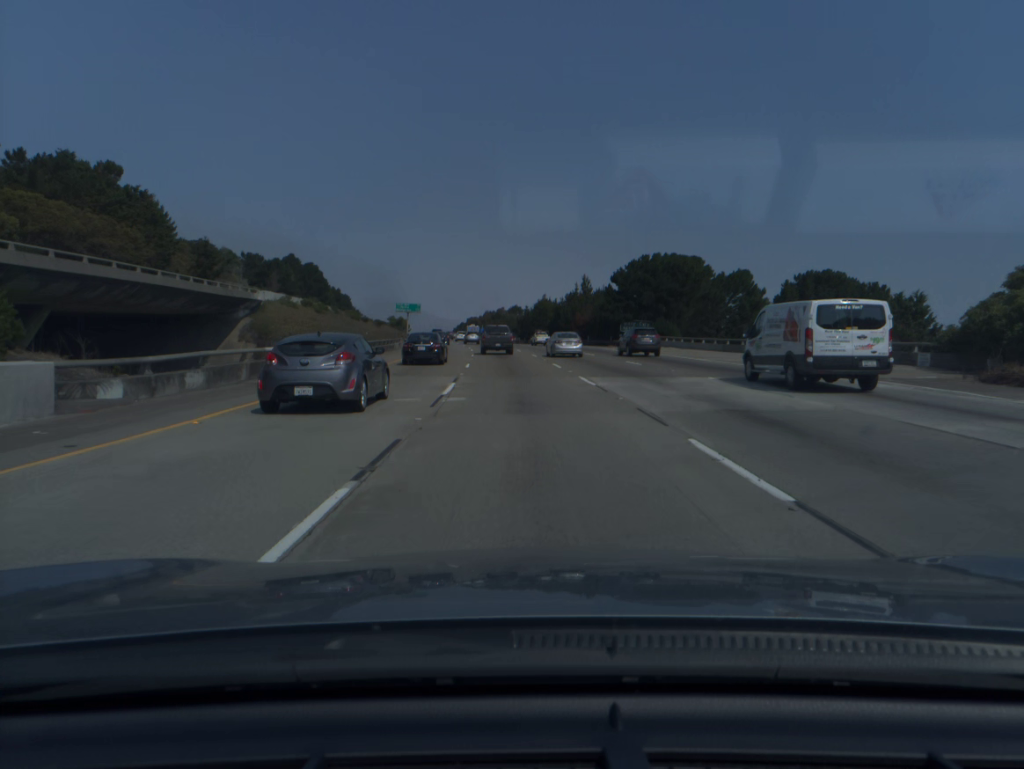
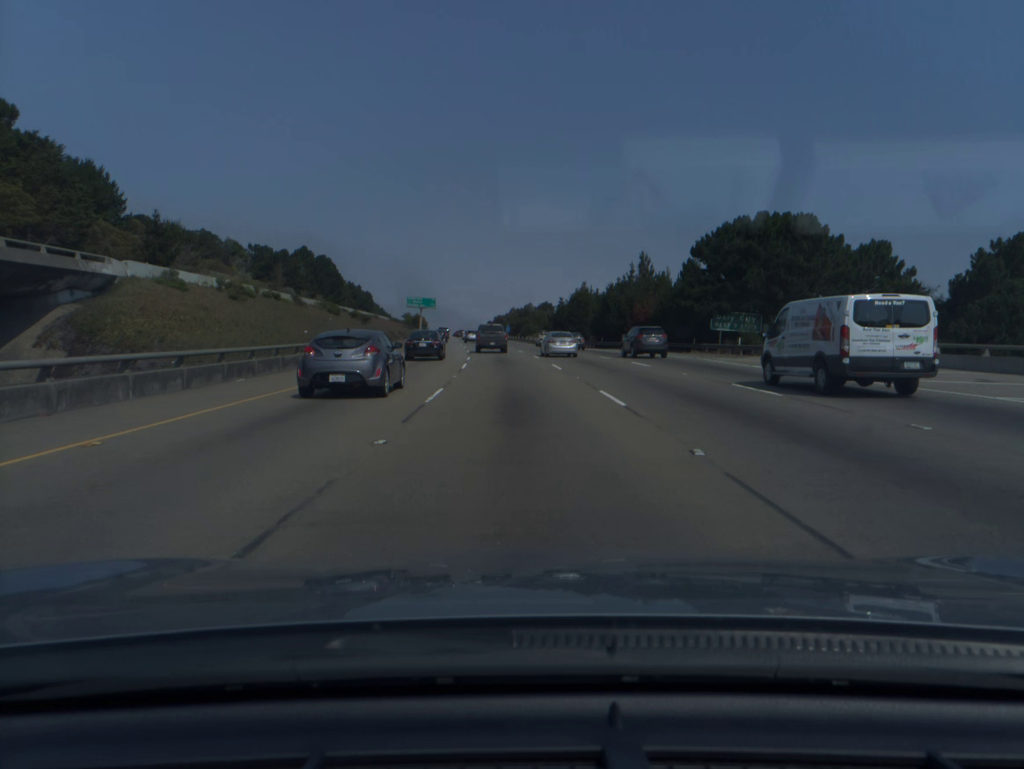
(-0.6, +31.4) m; -2°
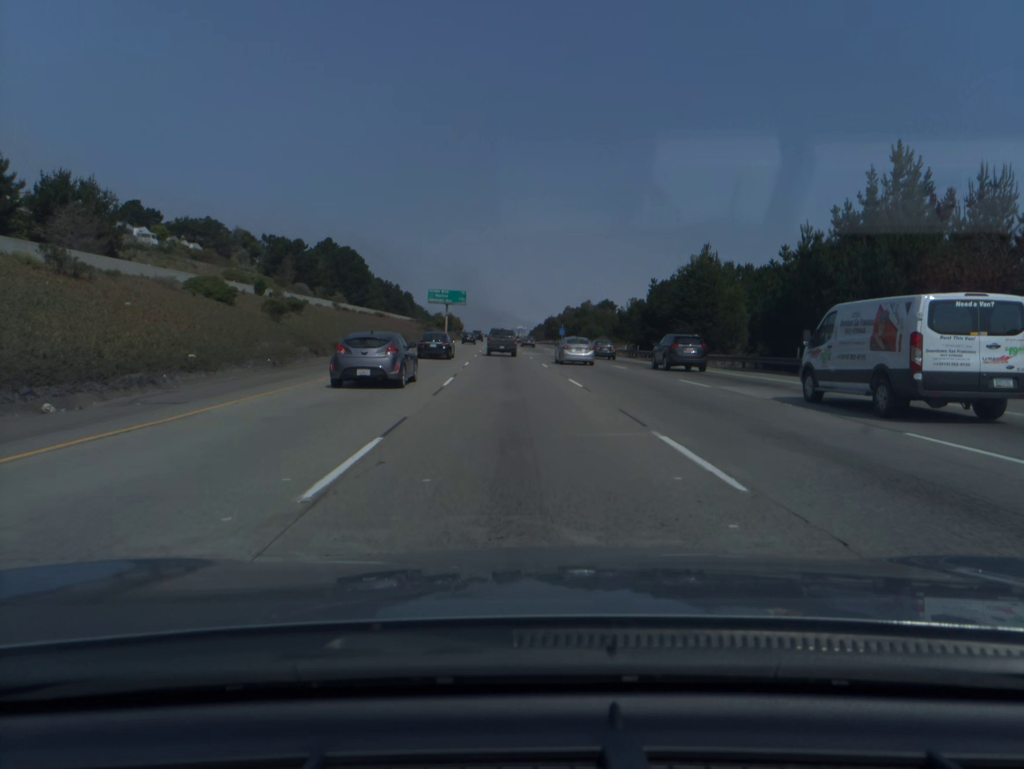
(-1.5, +47.5) m; -4°
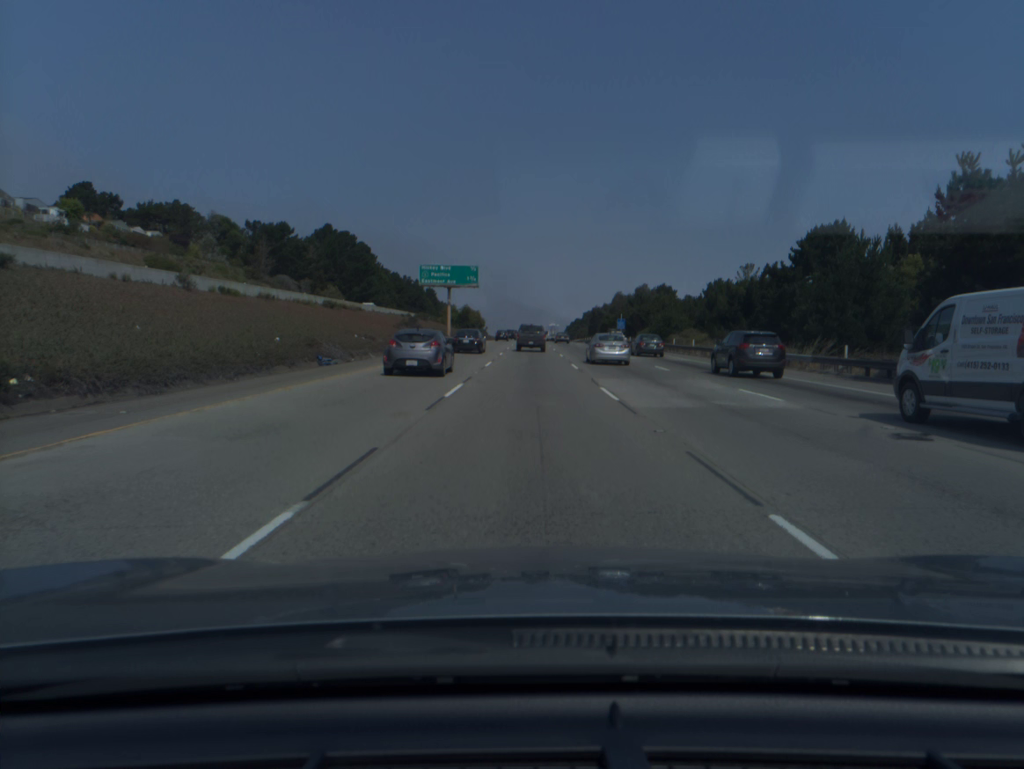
(-1.3, +48.1) m; -3°
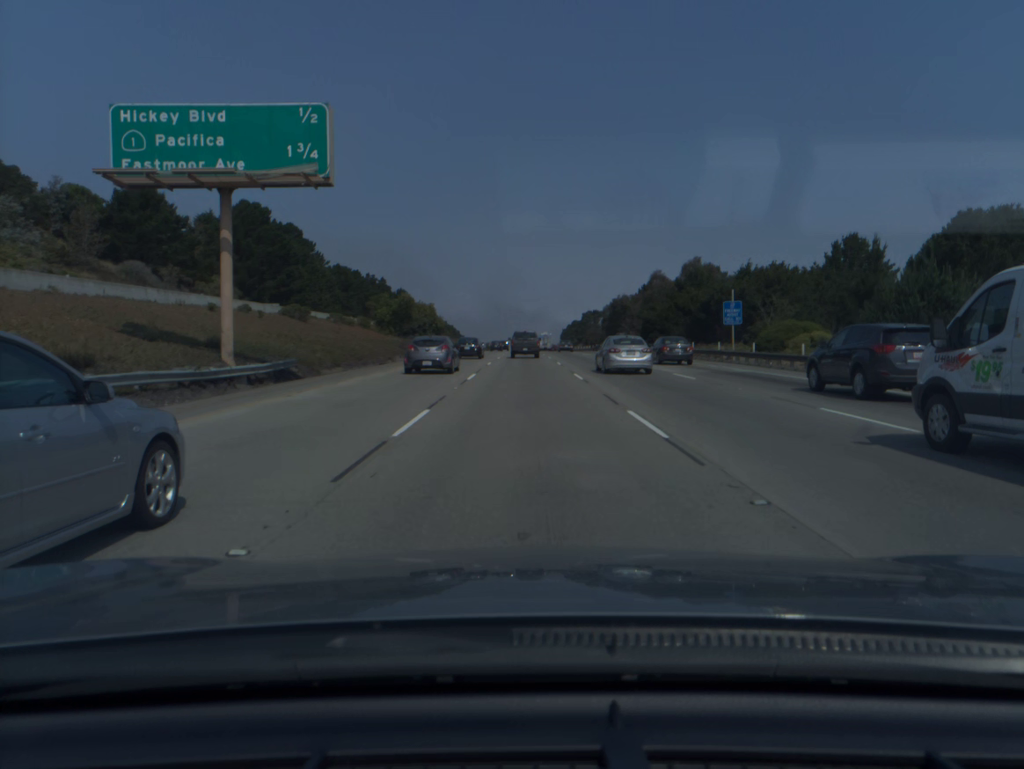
(+0.3, +64.5) m; +1°
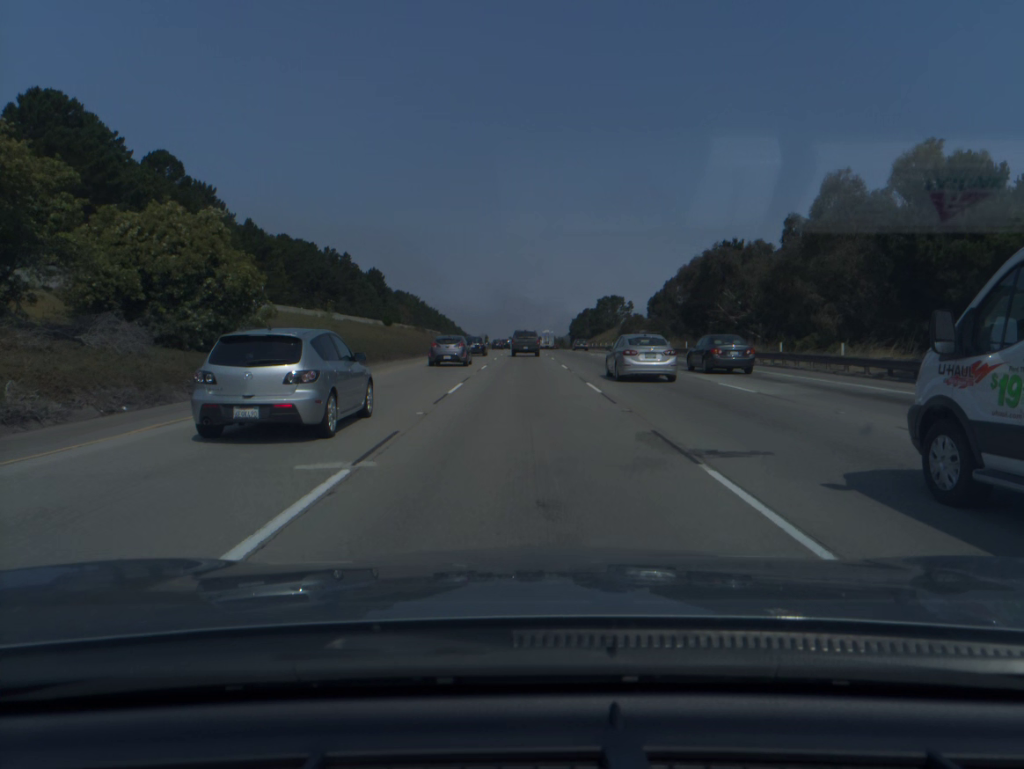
(-0.1, +64.9) m; 0°
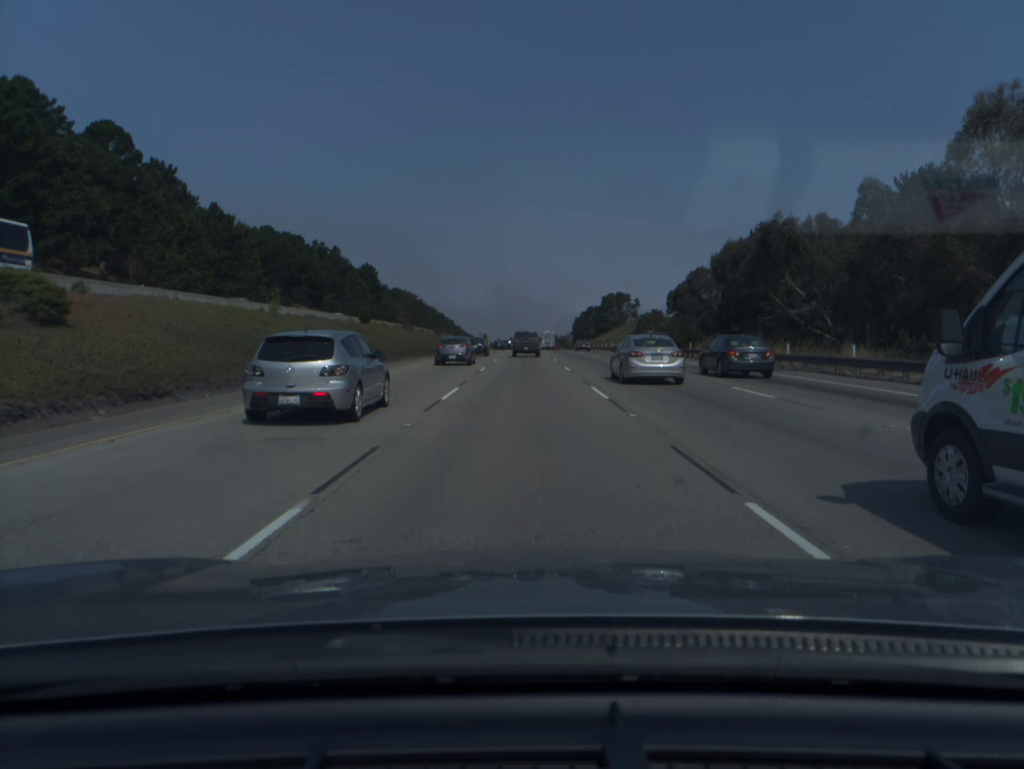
(0.0, +16.3) m; 0°
